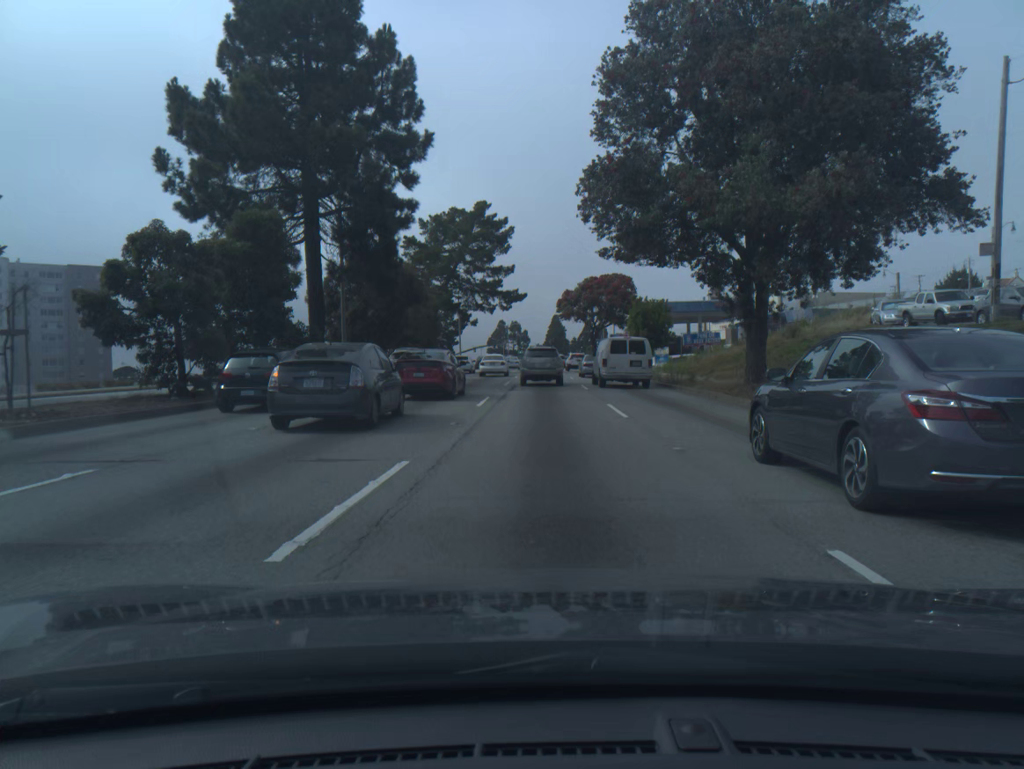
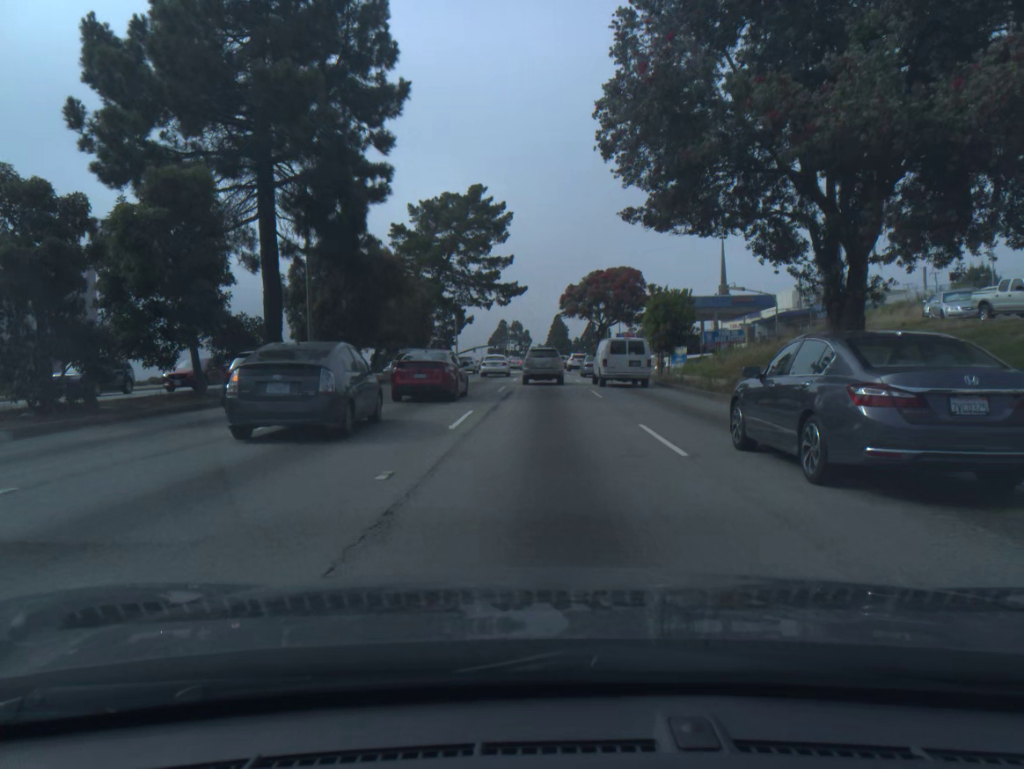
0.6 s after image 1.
(0.0, +6.3) m; 0°
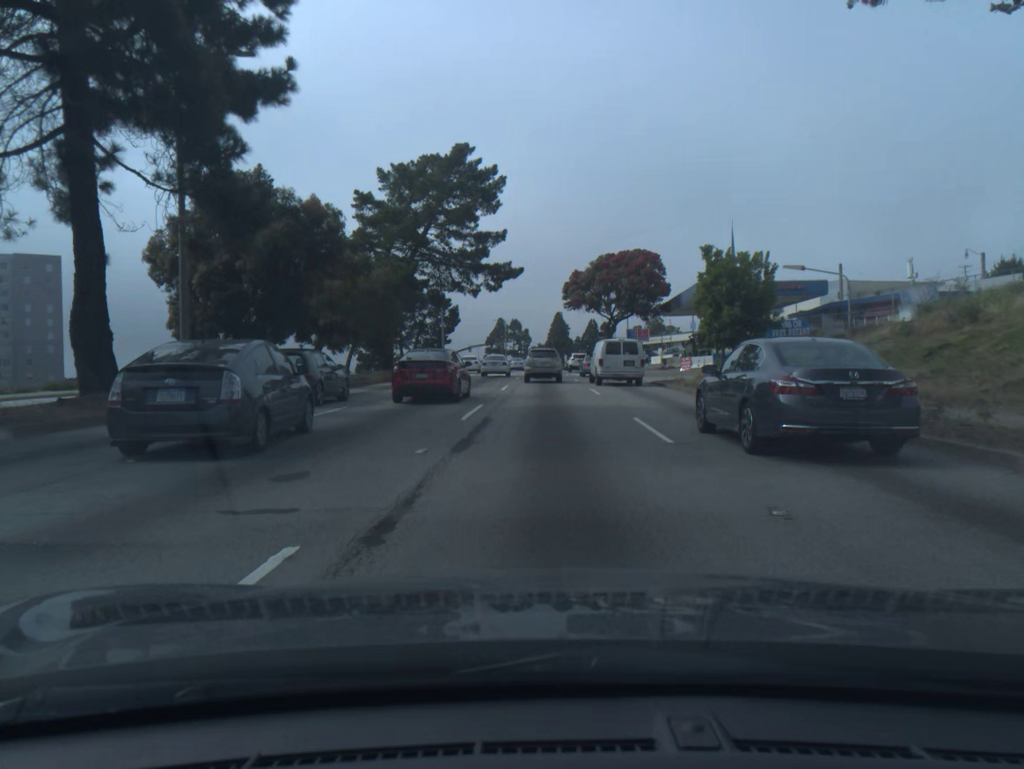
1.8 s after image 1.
(0.0, +12.5) m; 0°
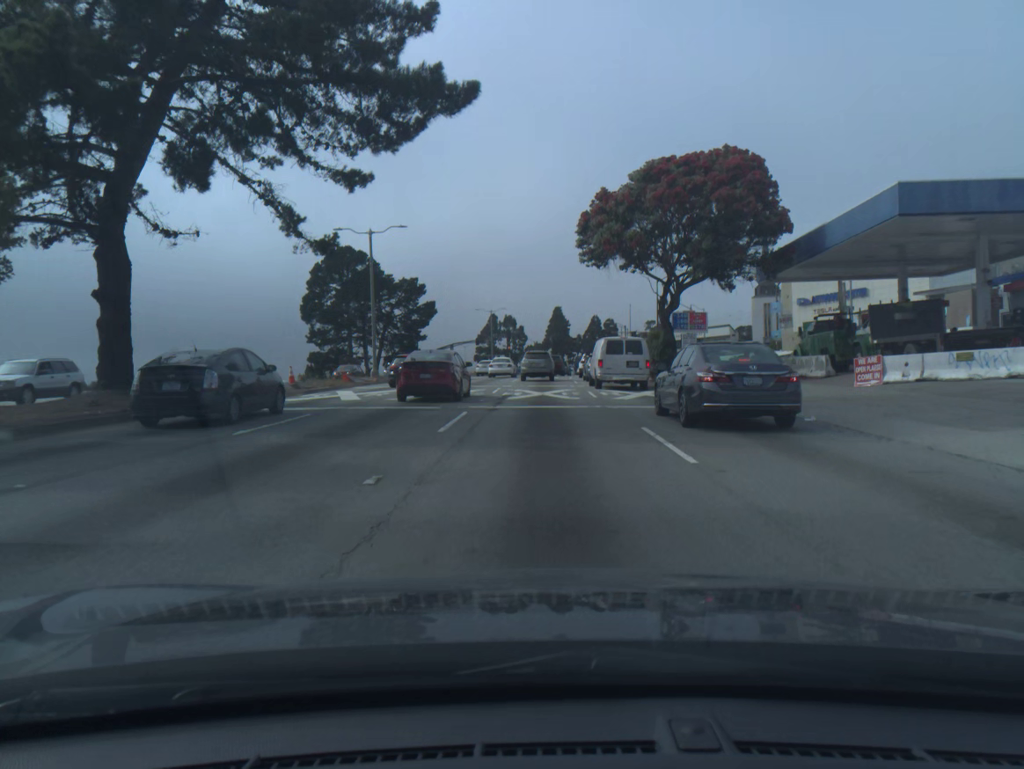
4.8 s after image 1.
(+0.1, +31.9) m; 0°
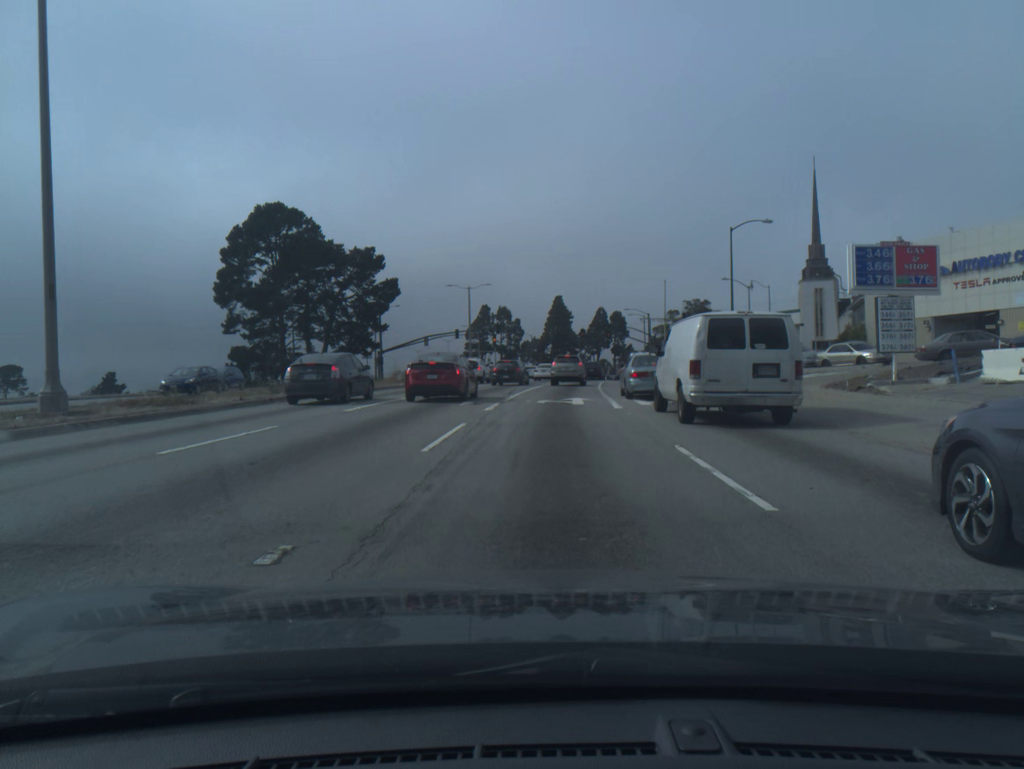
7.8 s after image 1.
(-0.1, +32.1) m; 0°
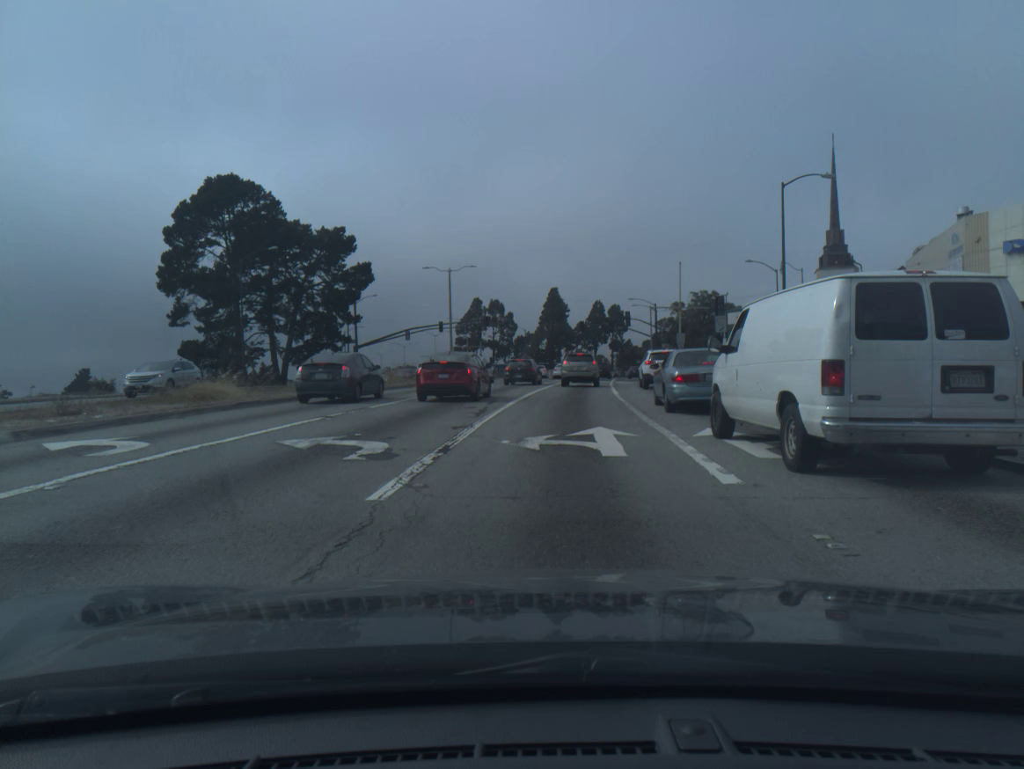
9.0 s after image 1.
(0.0, +12.0) m; 0°
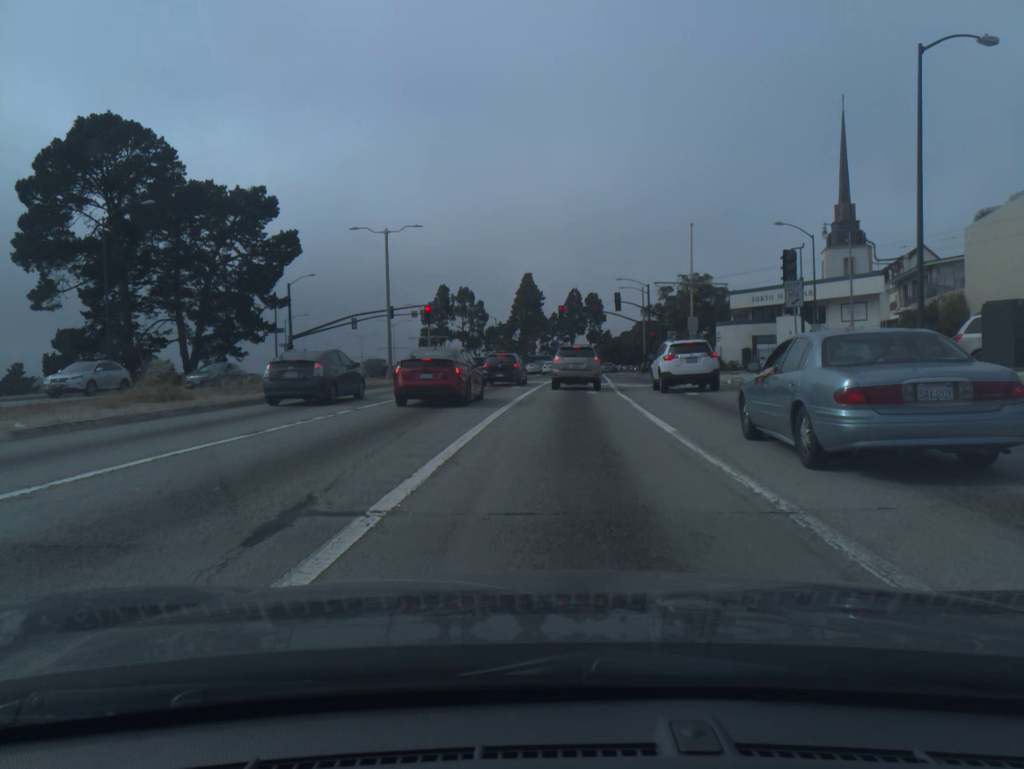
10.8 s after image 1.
(+0.3, +16.4) m; +2°
